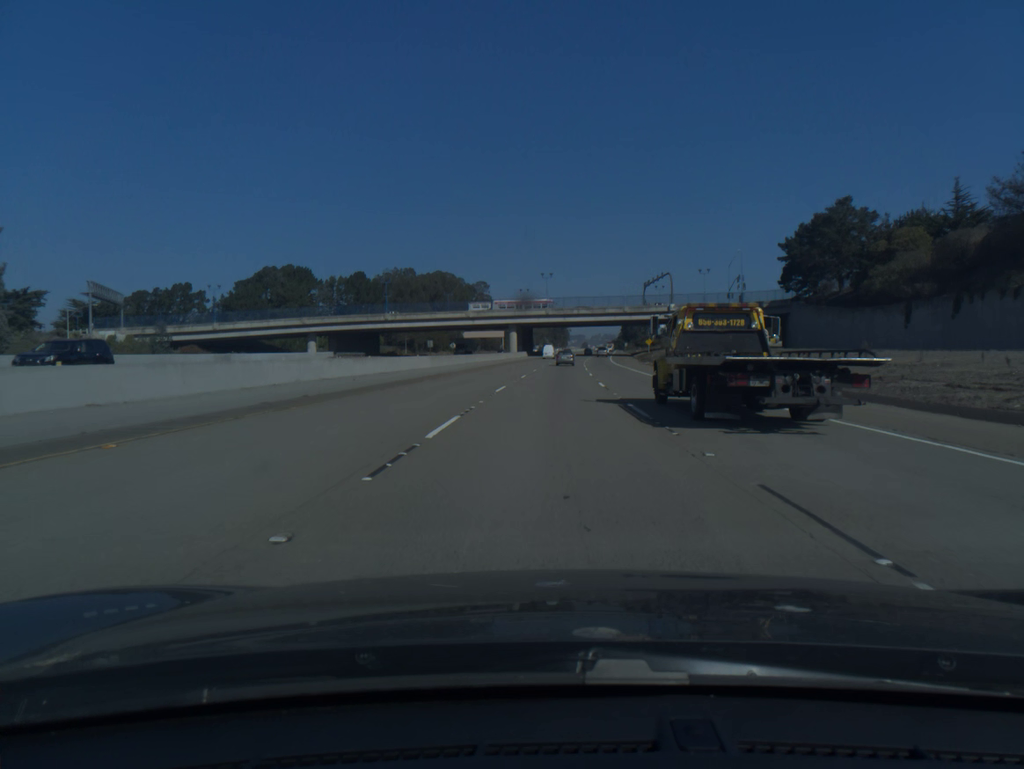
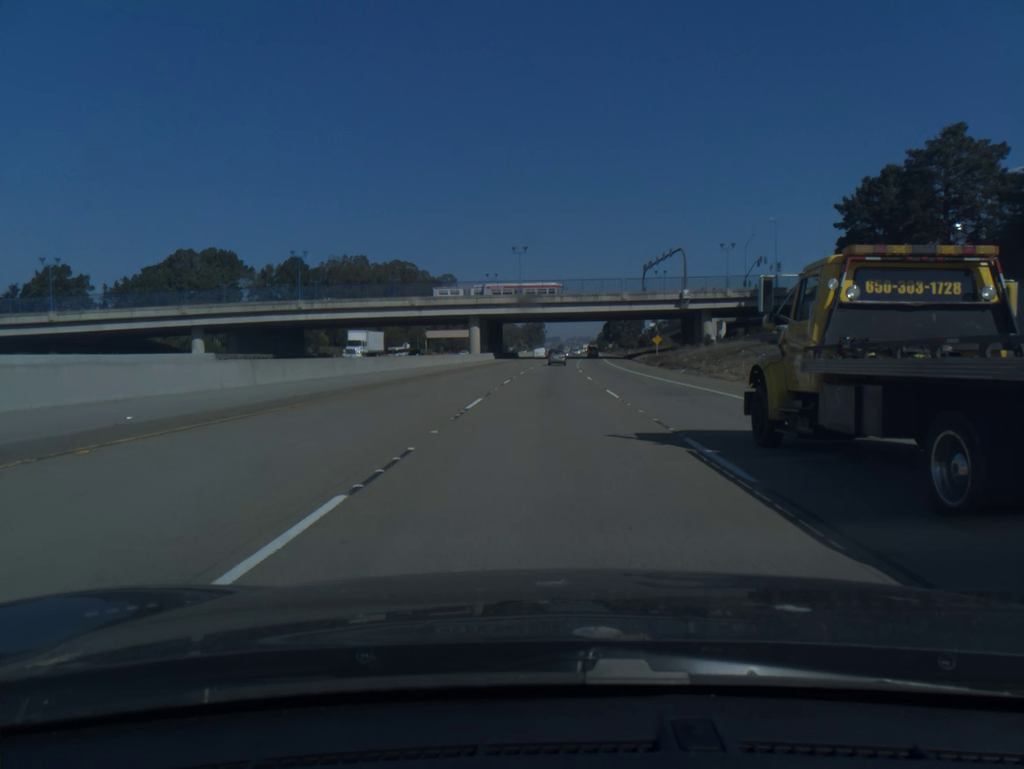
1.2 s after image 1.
(+0.5, +36.7) m; +2°
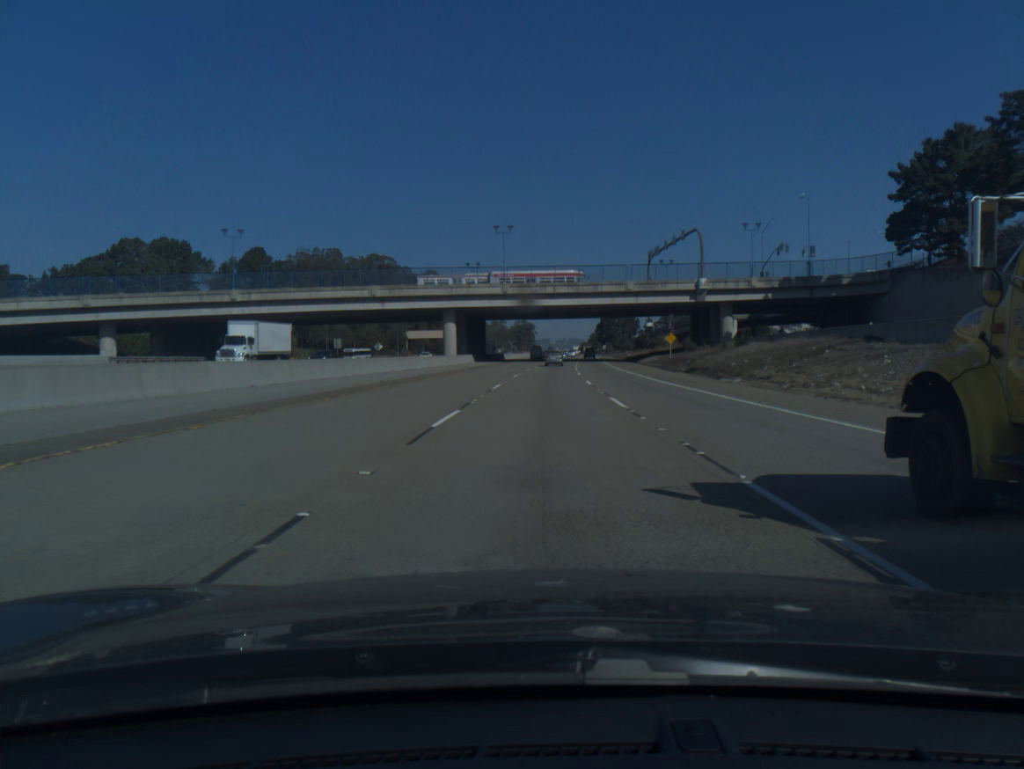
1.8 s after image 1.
(+0.1, +18.4) m; +1°
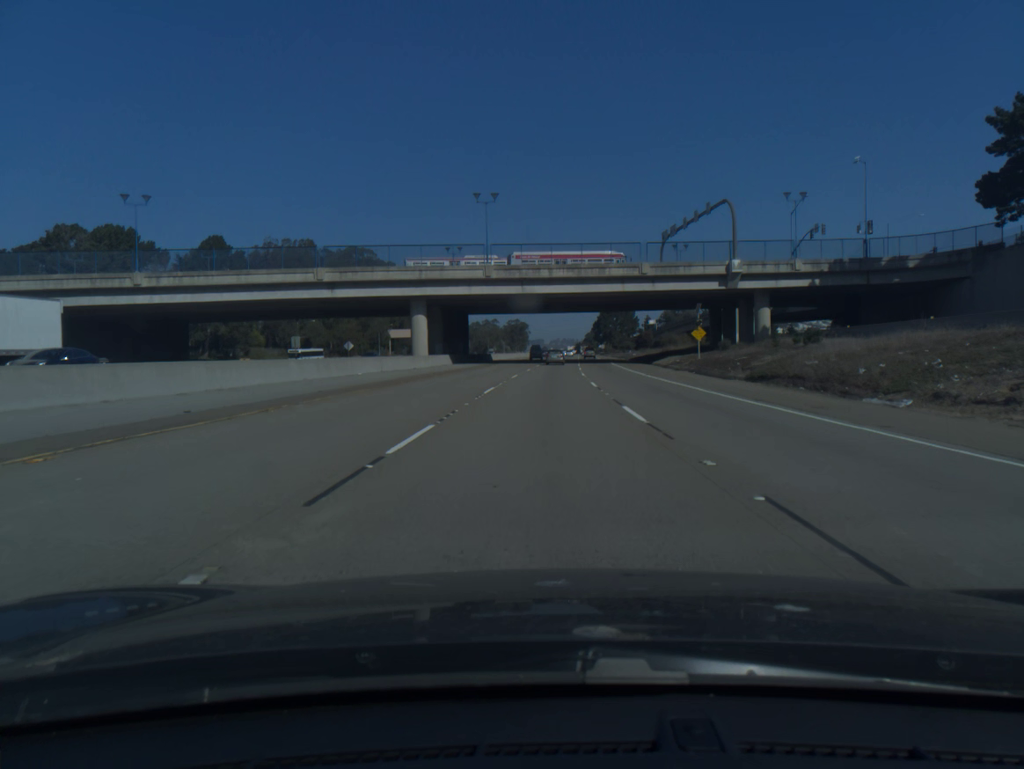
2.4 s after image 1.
(+0.1, +18.4) m; 0°
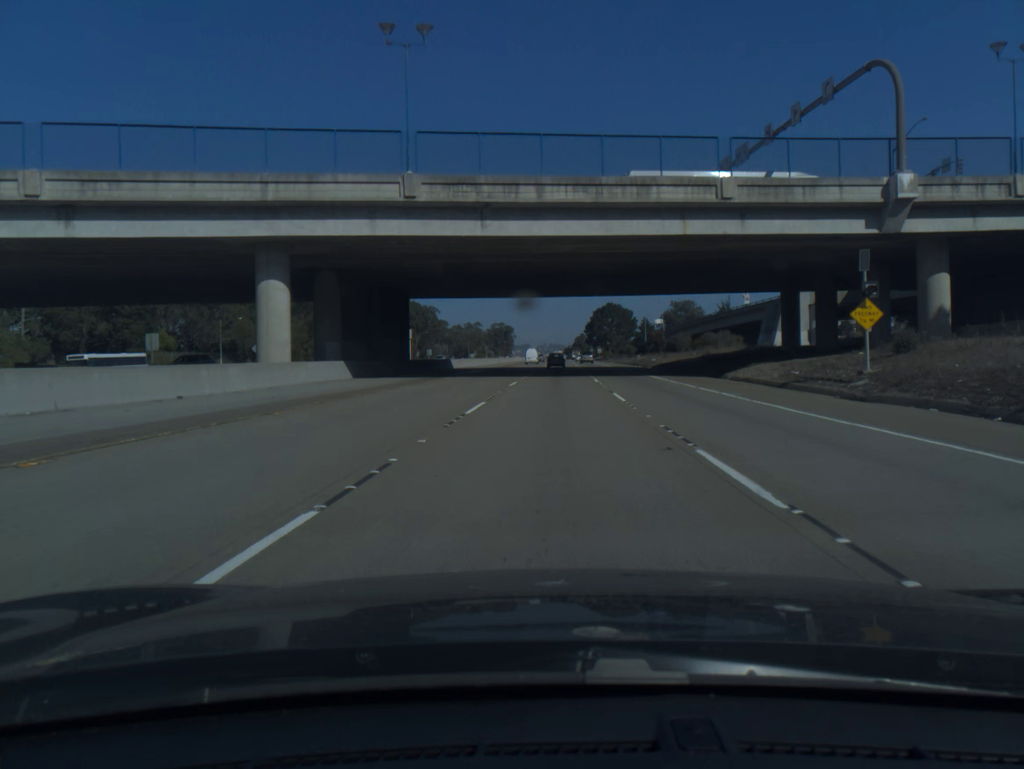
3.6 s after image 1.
(+0.3, +36.8) m; +1°
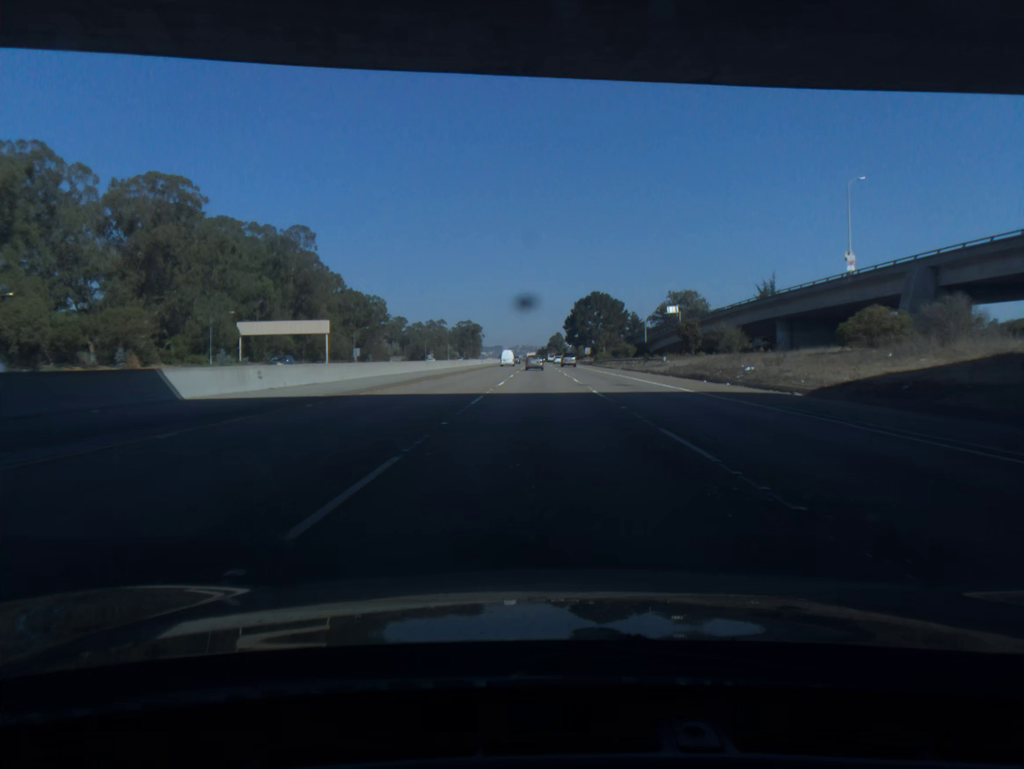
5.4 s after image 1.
(+1.0, +55.5) m; +2°
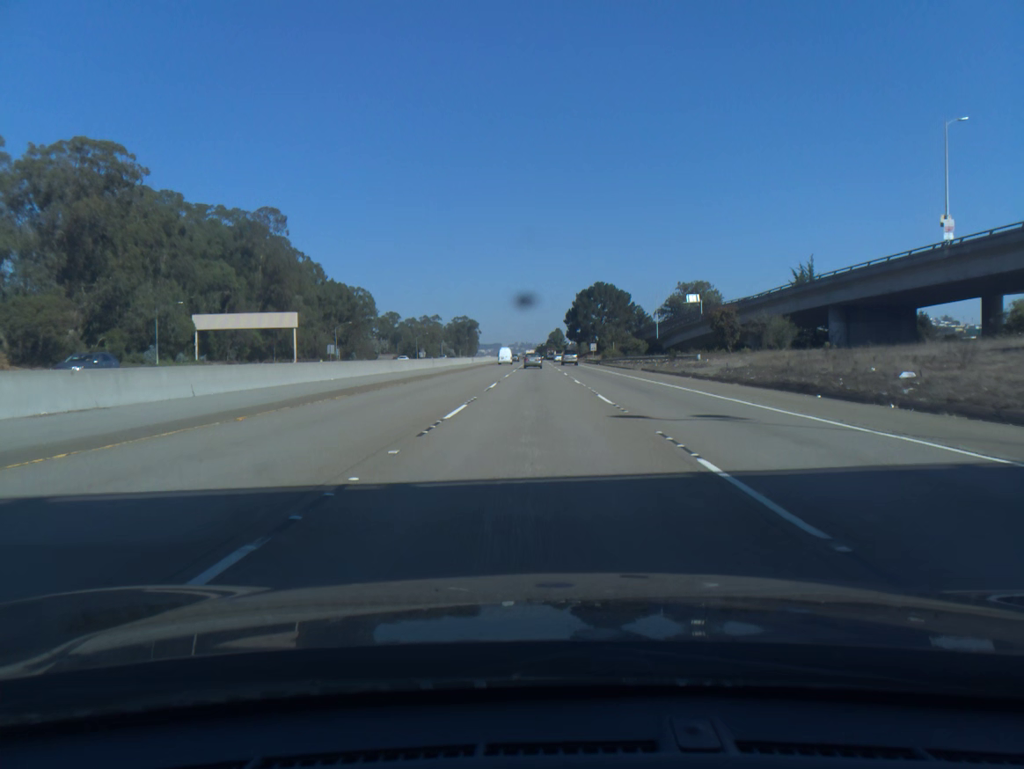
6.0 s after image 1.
(0.0, +18.5) m; 0°
